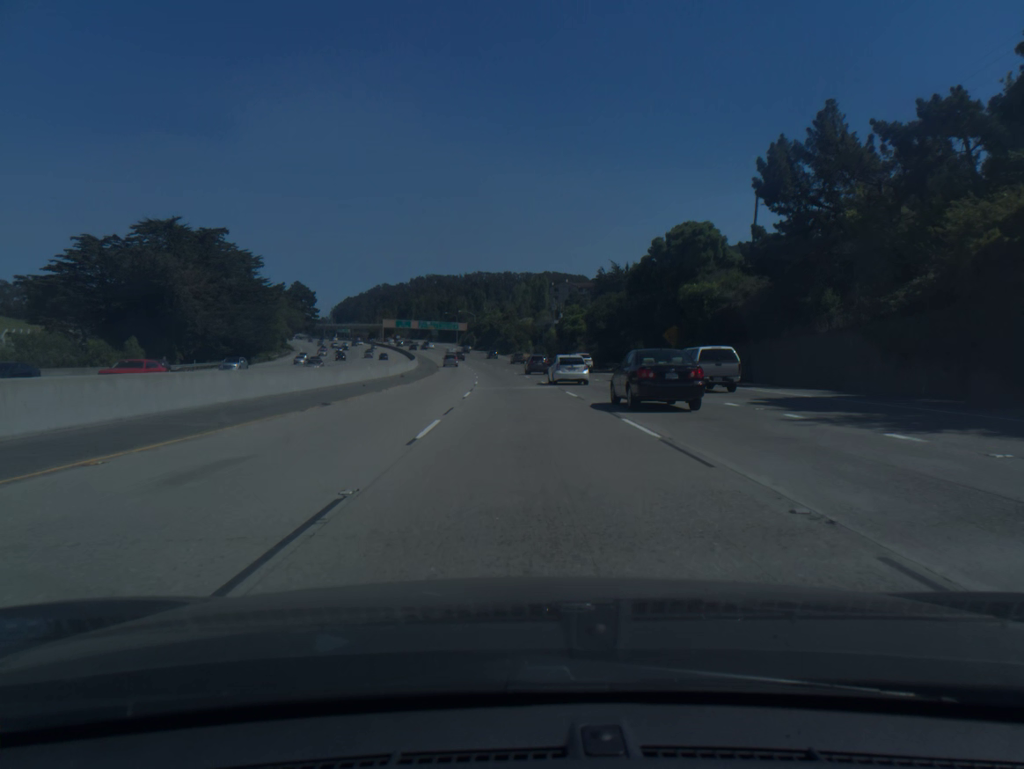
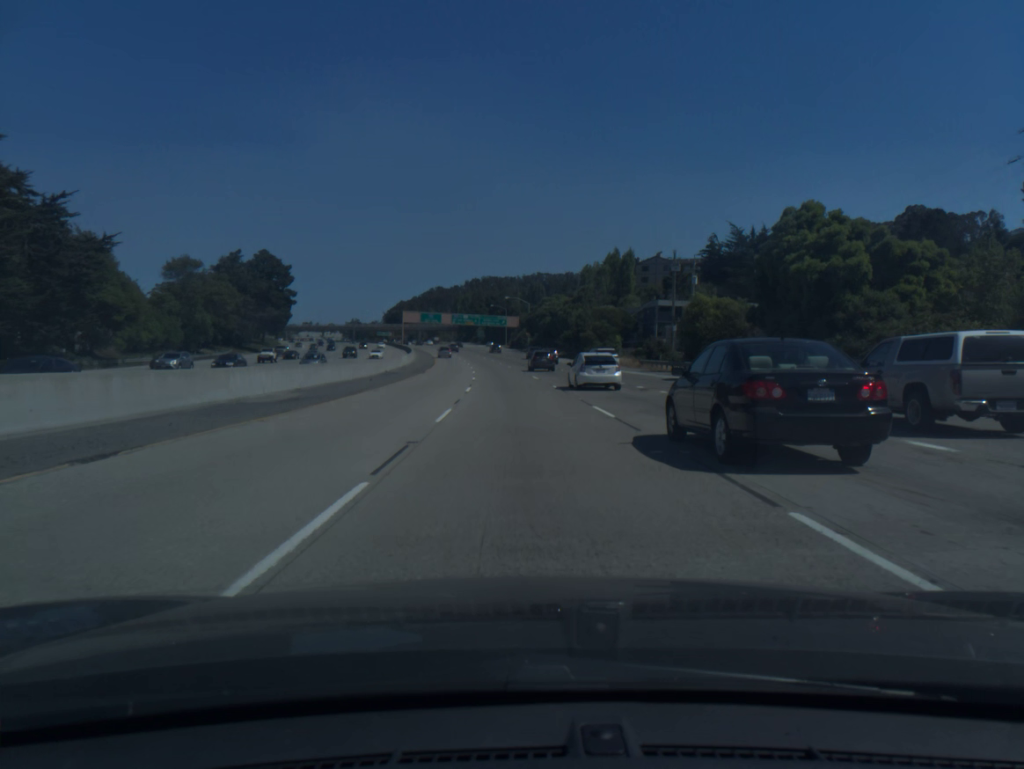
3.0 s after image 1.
(-2.9, +81.0) m; -4°
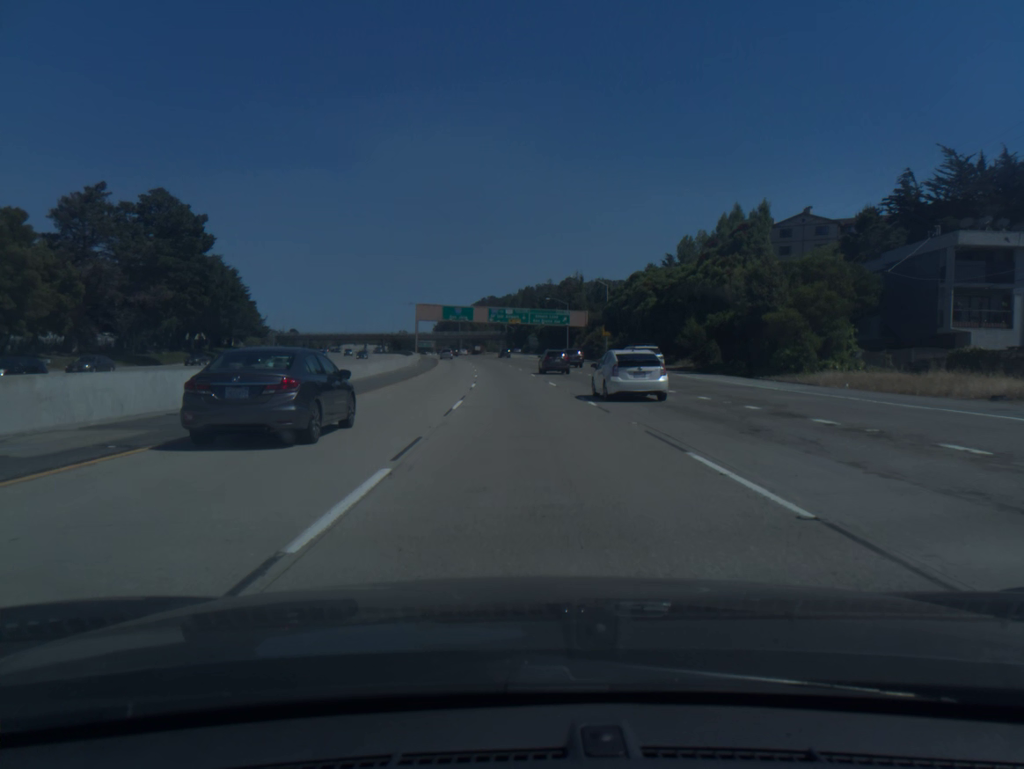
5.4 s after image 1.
(-2.5, +67.5) m; -4°
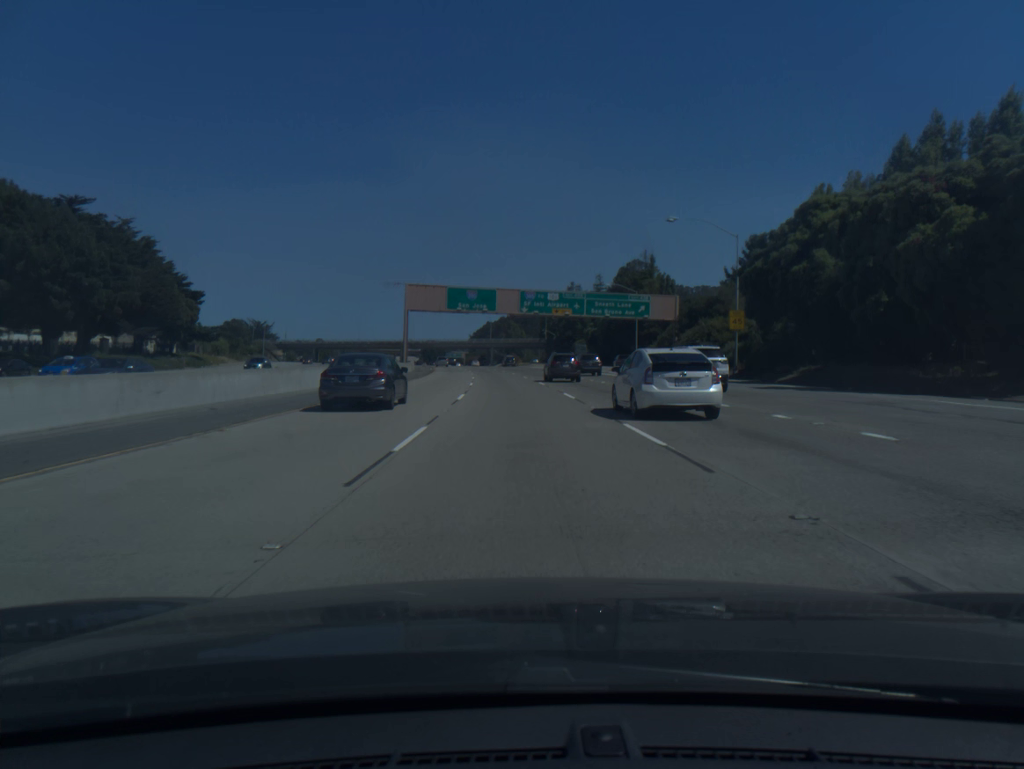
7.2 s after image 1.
(-1.2, +51.8) m; -3°
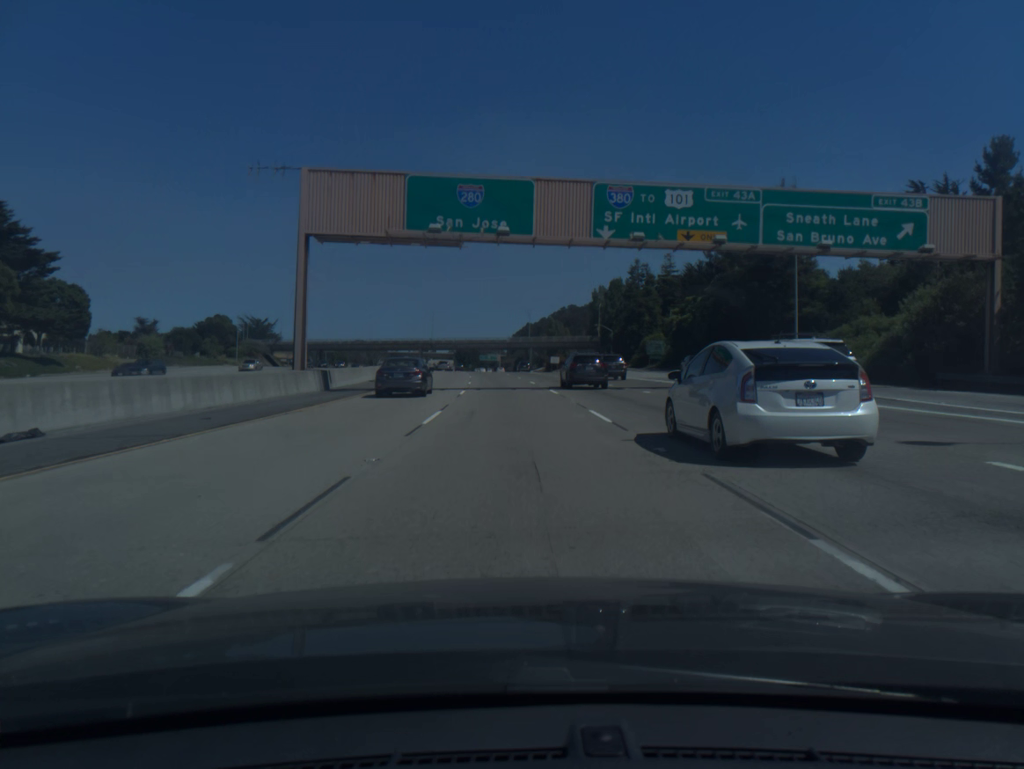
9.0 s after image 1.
(-1.4, +52.6) m; -3°
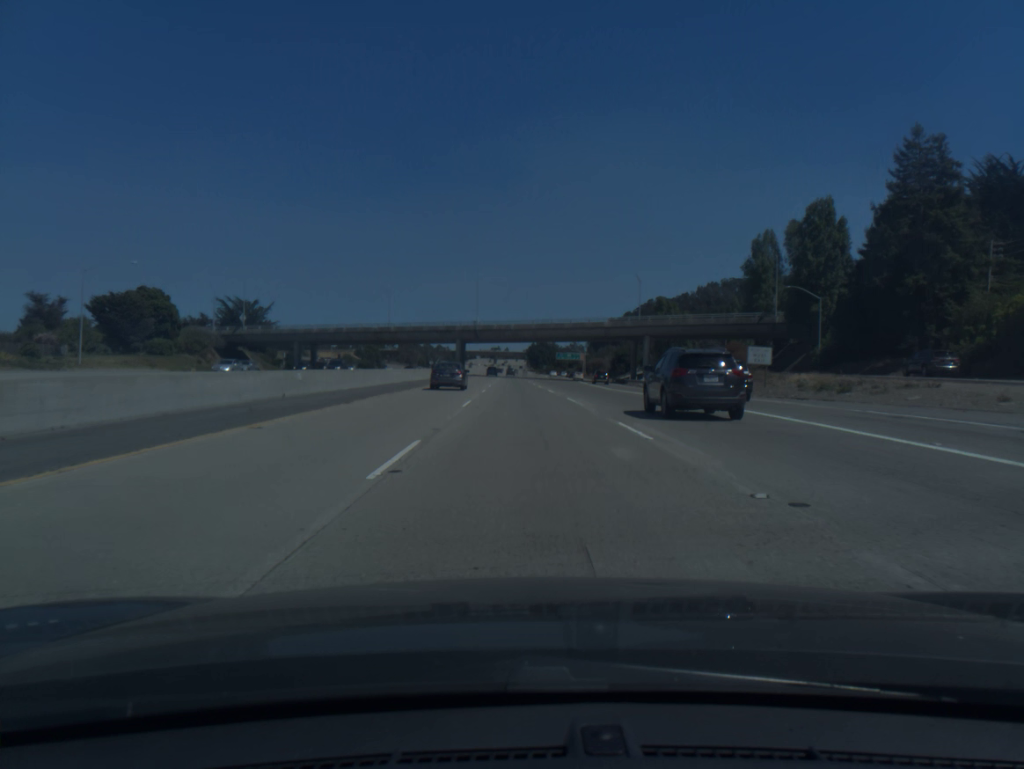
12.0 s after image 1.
(-4.5, +89.8) m; -6°
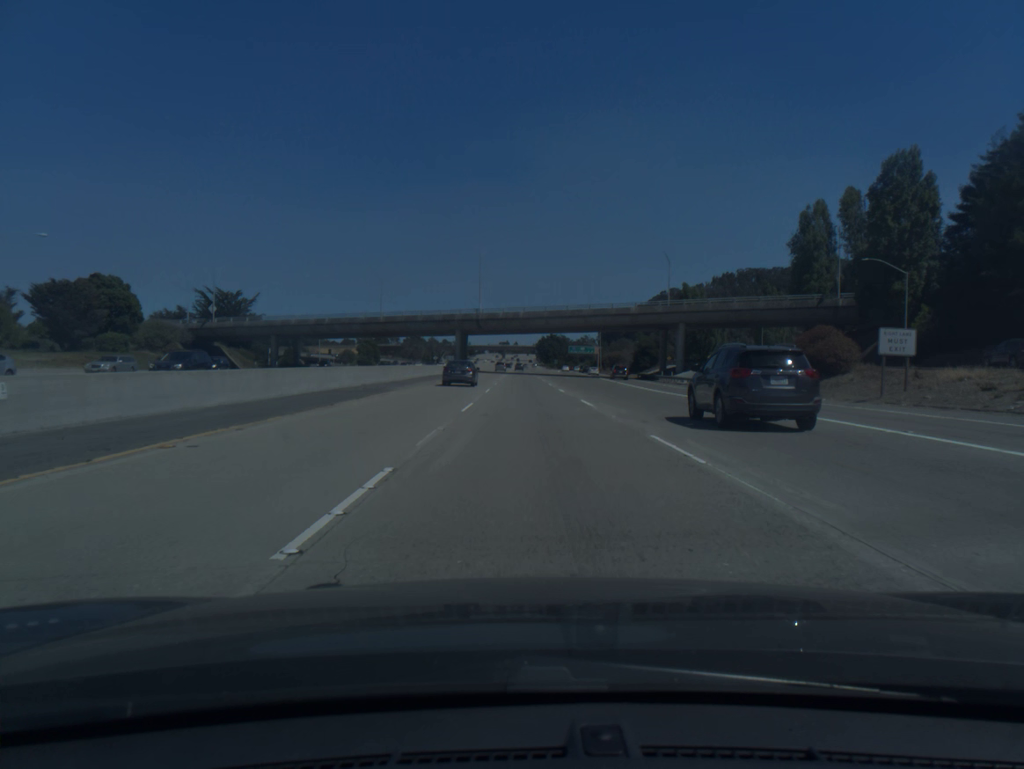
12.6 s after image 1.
(-0.1, +18.4) m; -1°
